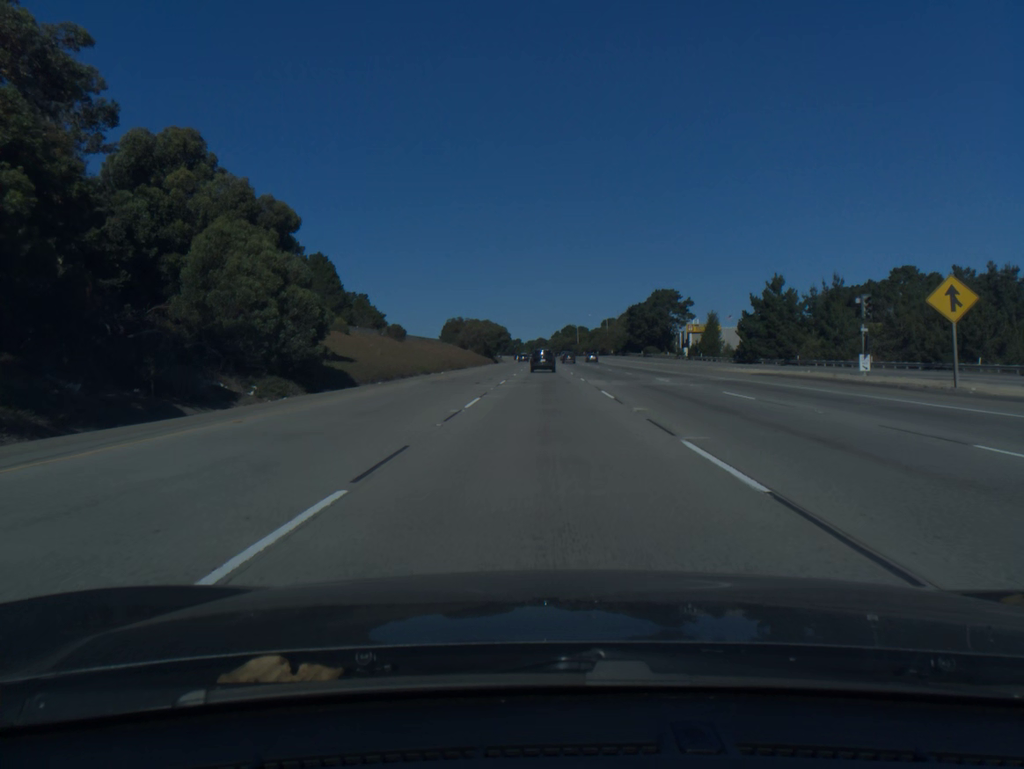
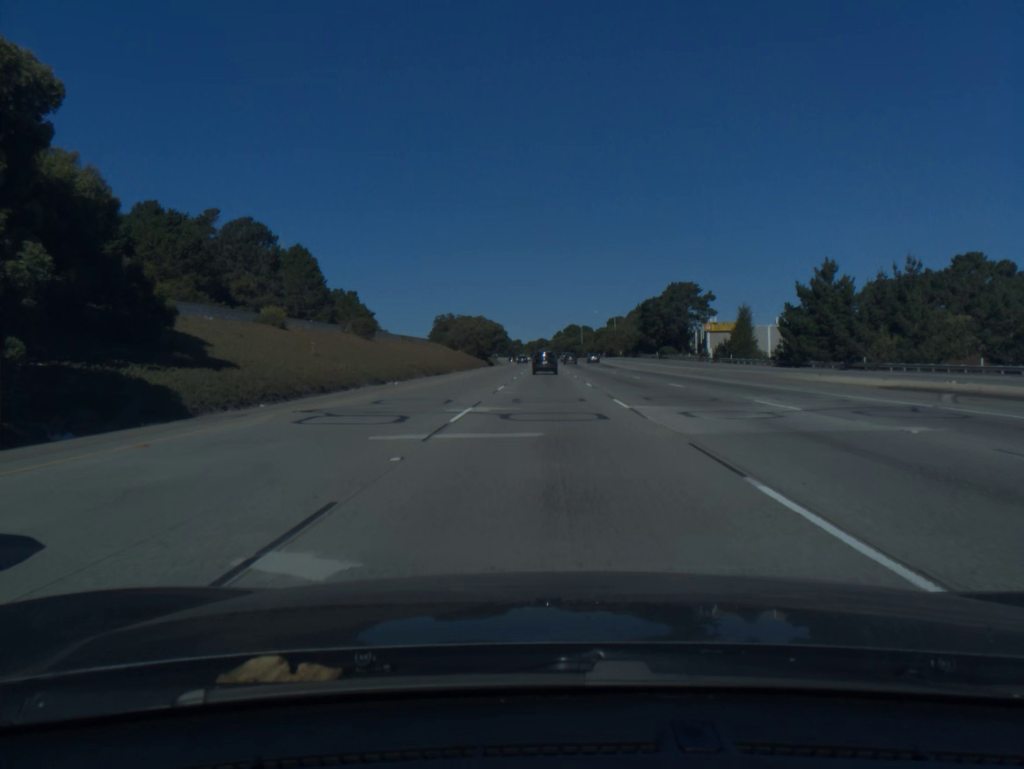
(0.0, +17.9) m; 0°
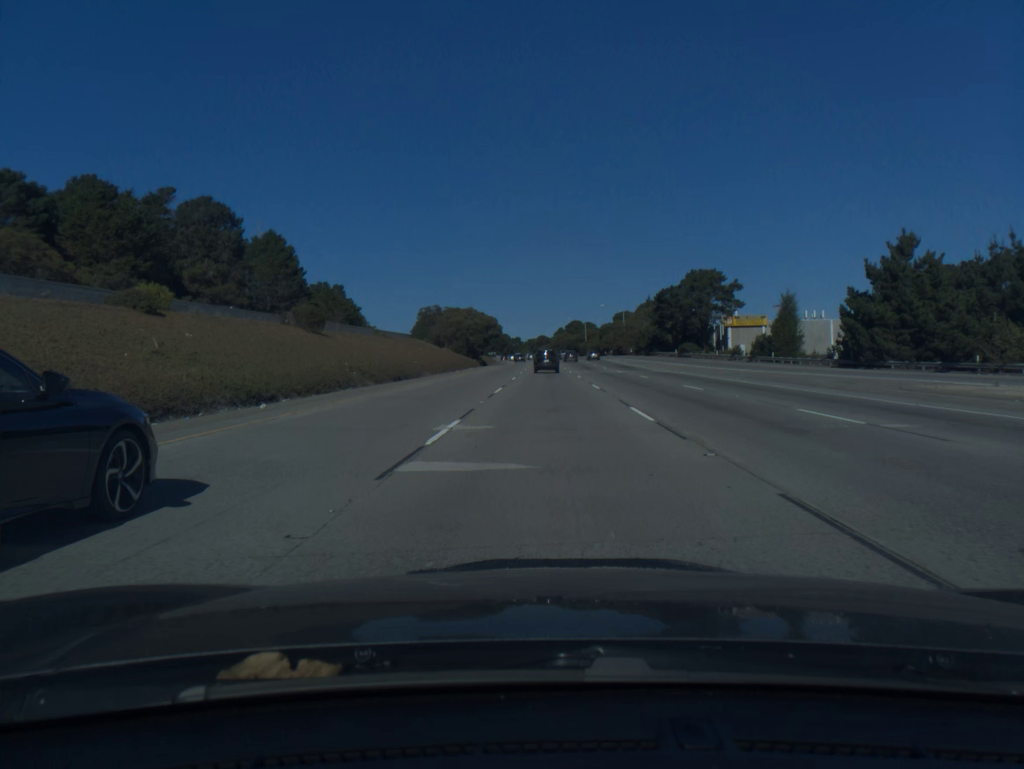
(0.0, +17.9) m; 0°
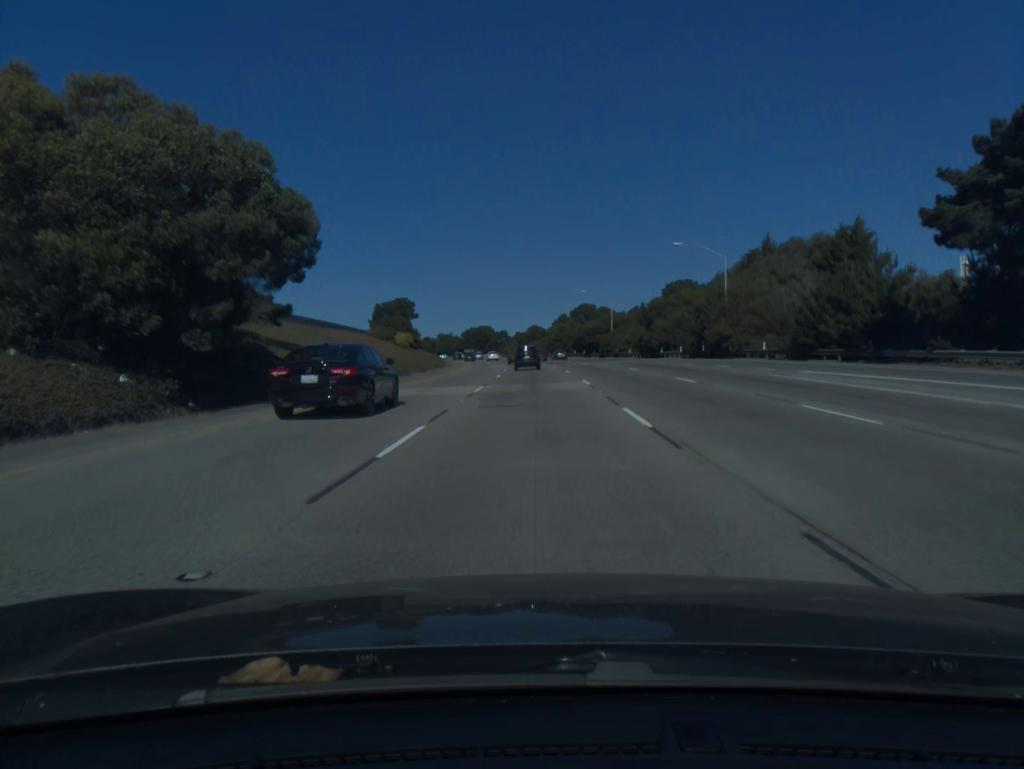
(+0.4, +89.5) m; 0°
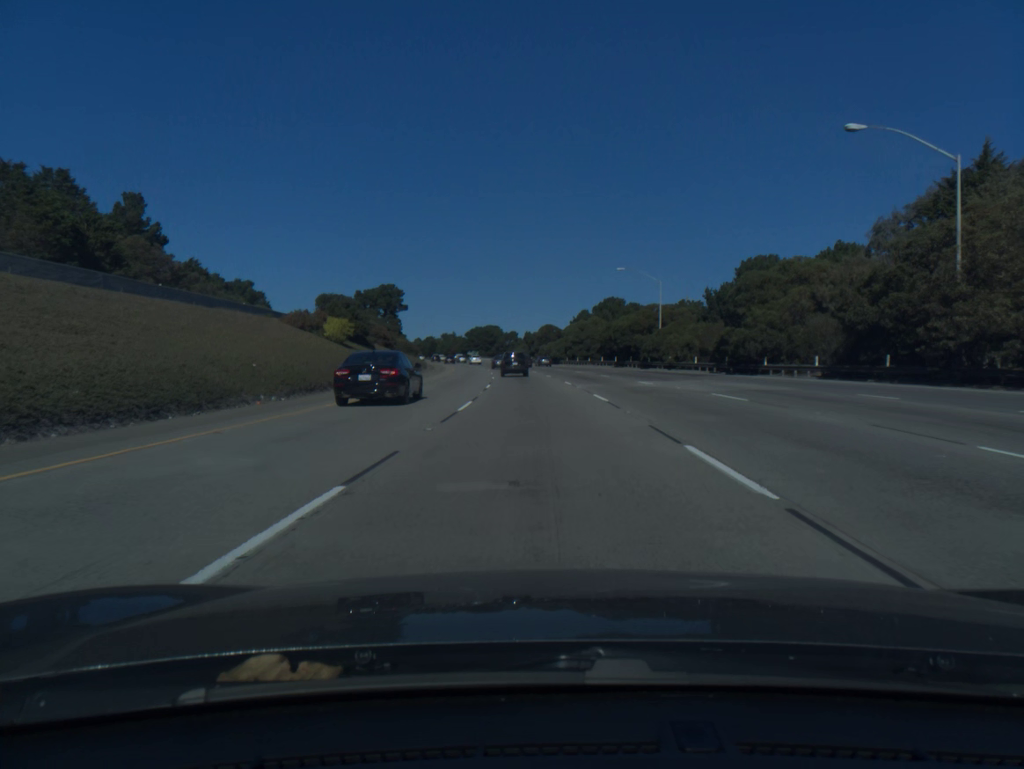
(-0.2, +35.5) m; -1°
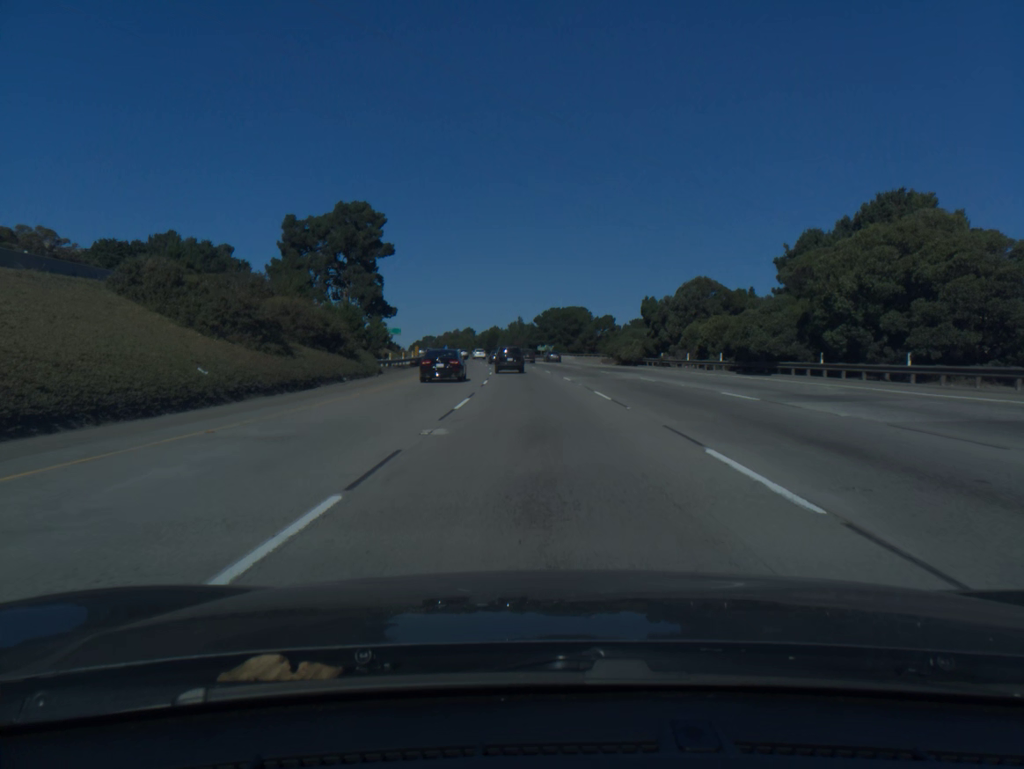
(-4.4, +88.2) m; -6°
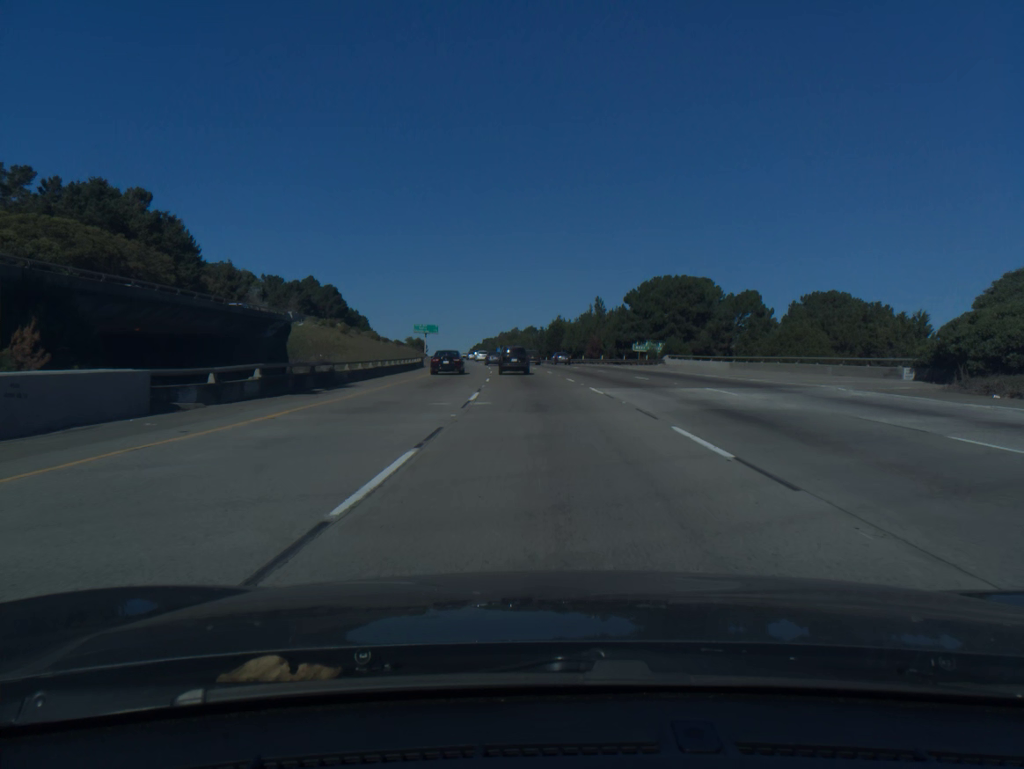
(-3.1, +69.9) m; -5°
